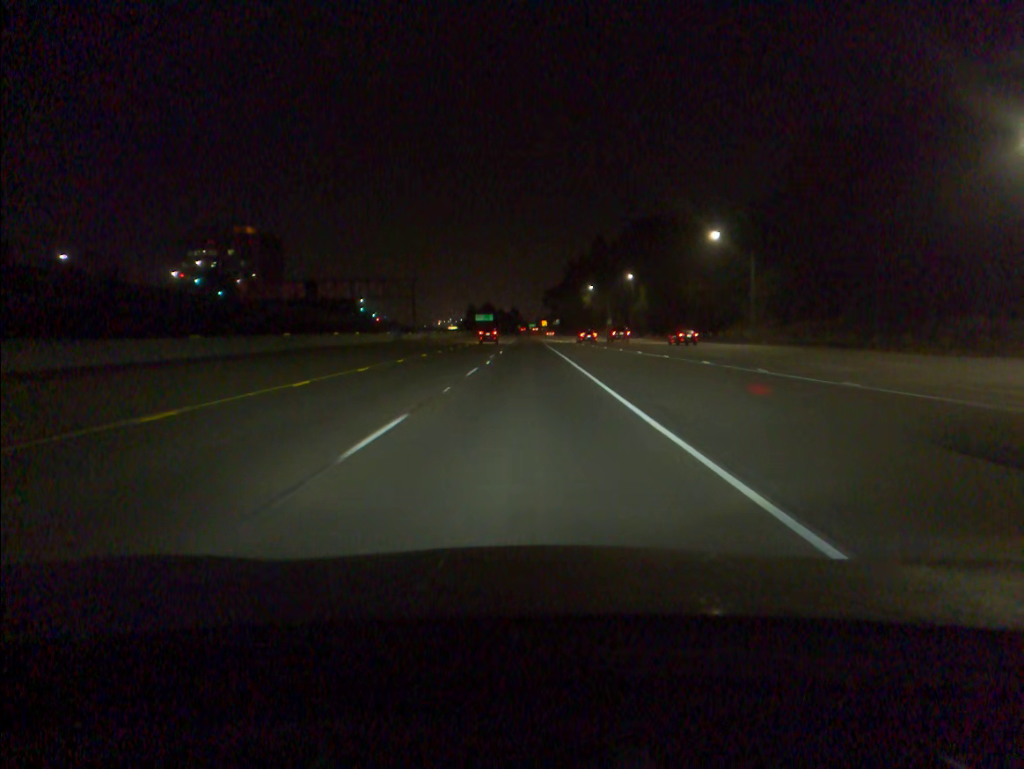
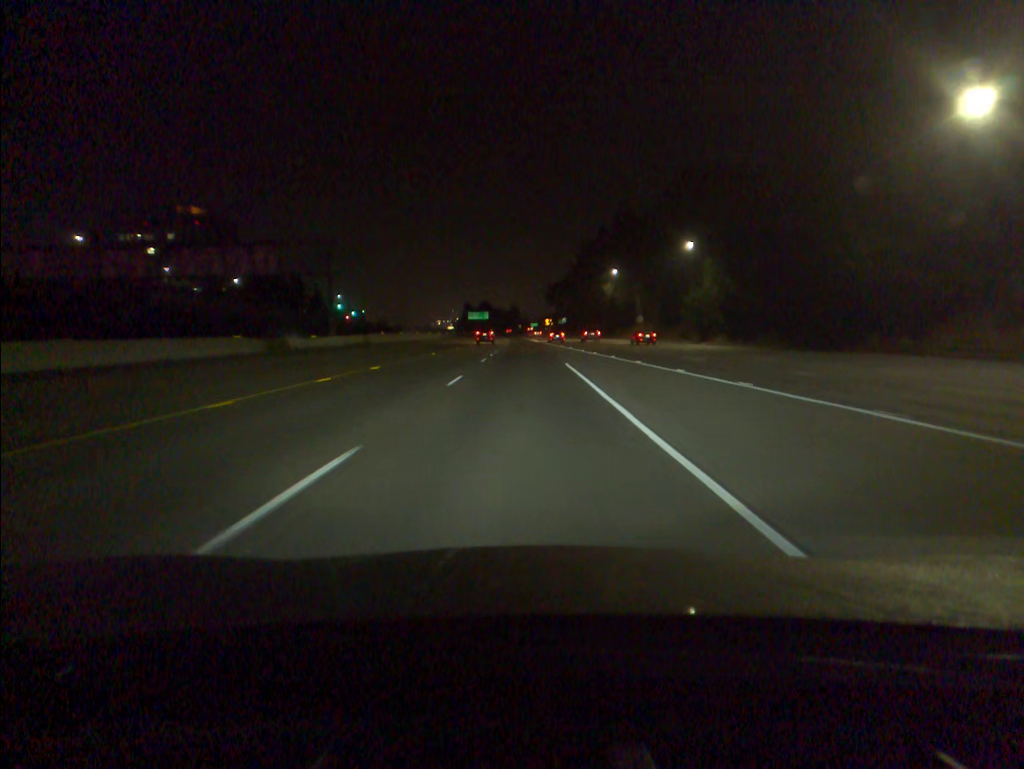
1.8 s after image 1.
(0.0, +48.7) m; 0°
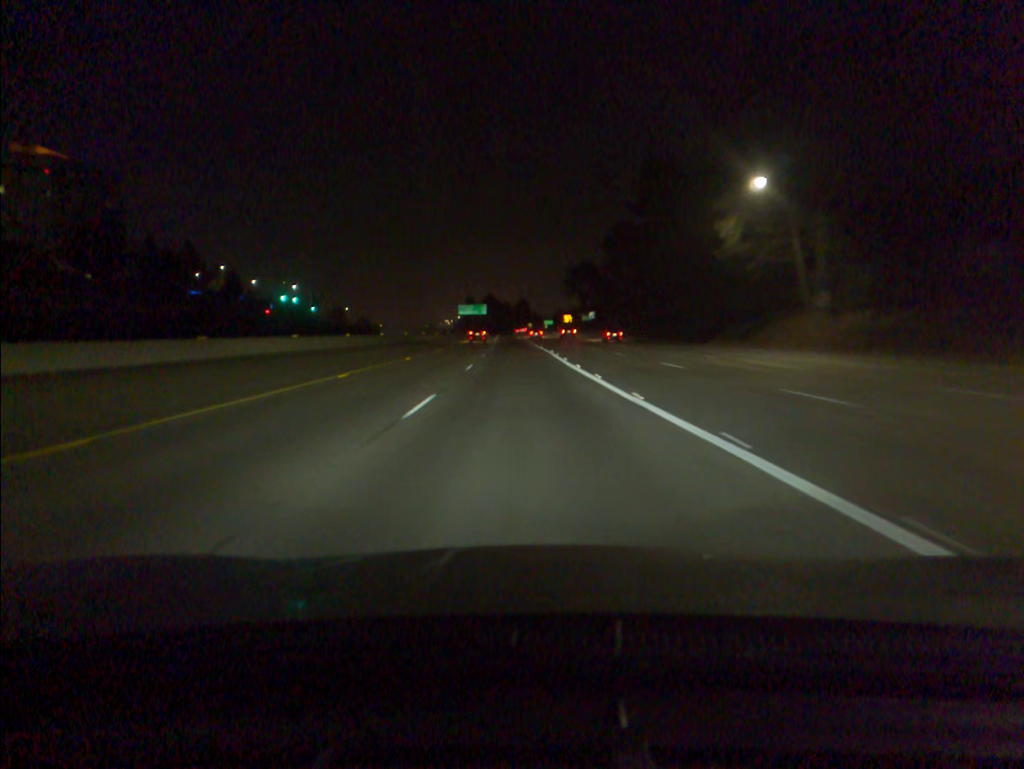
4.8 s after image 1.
(-0.5, +80.5) m; -1°
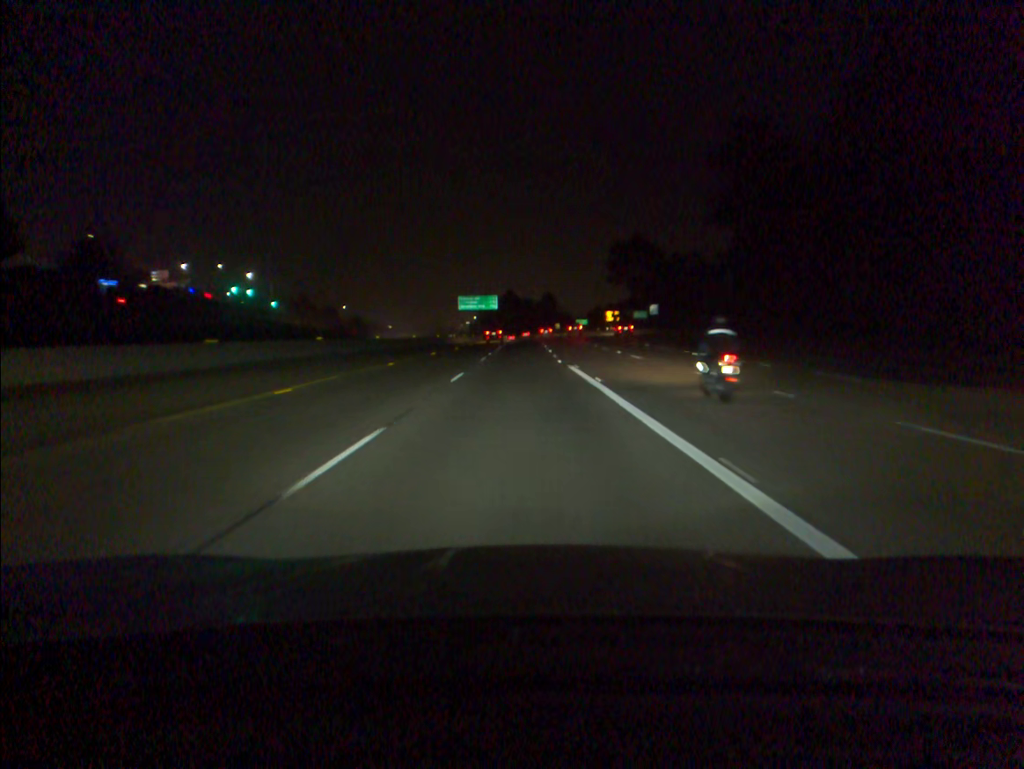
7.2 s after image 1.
(-1.1, +64.2) m; -2°
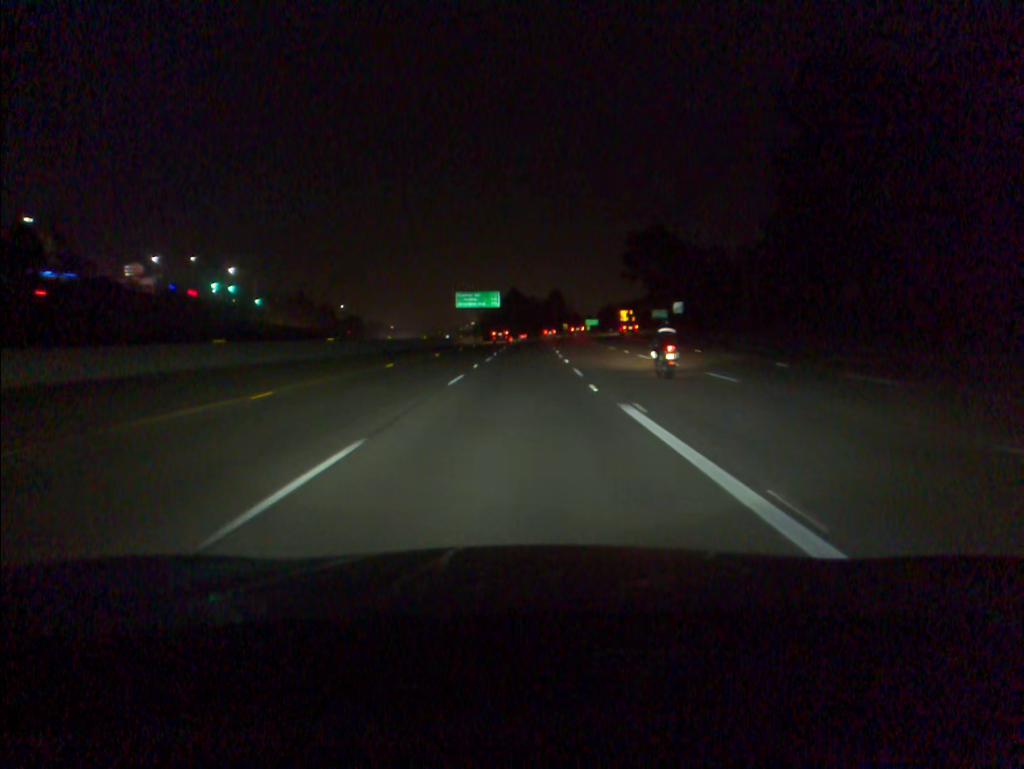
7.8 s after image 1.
(0.0, +16.1) m; 0°
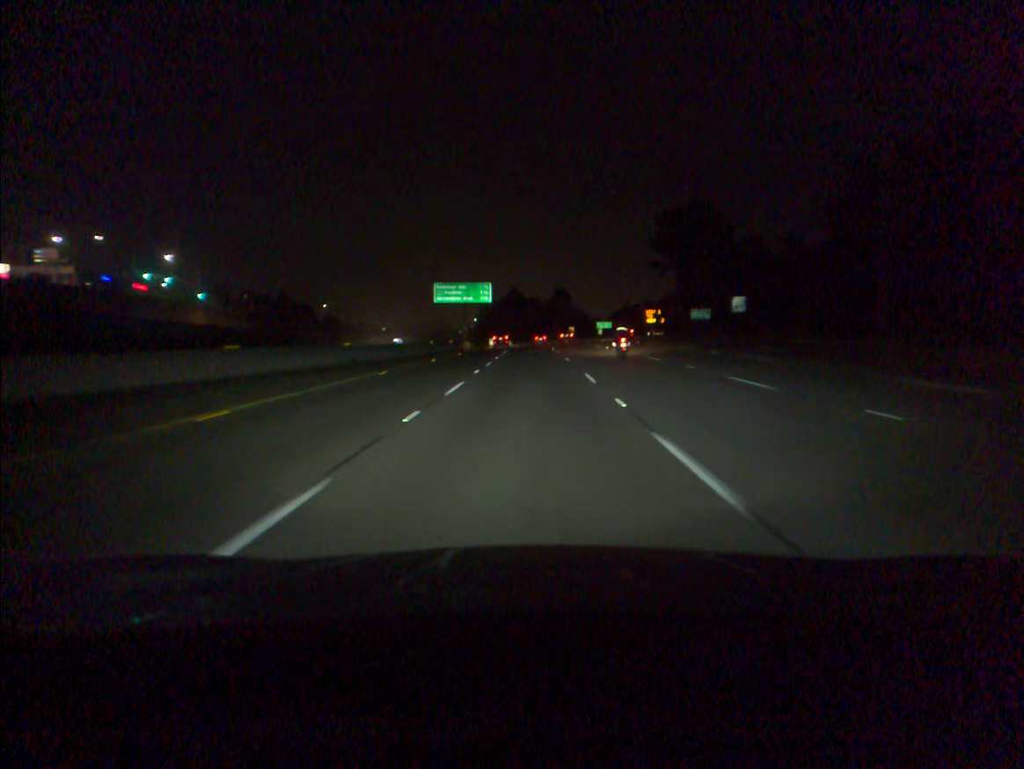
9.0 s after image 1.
(-0.1, +32.2) m; 0°
